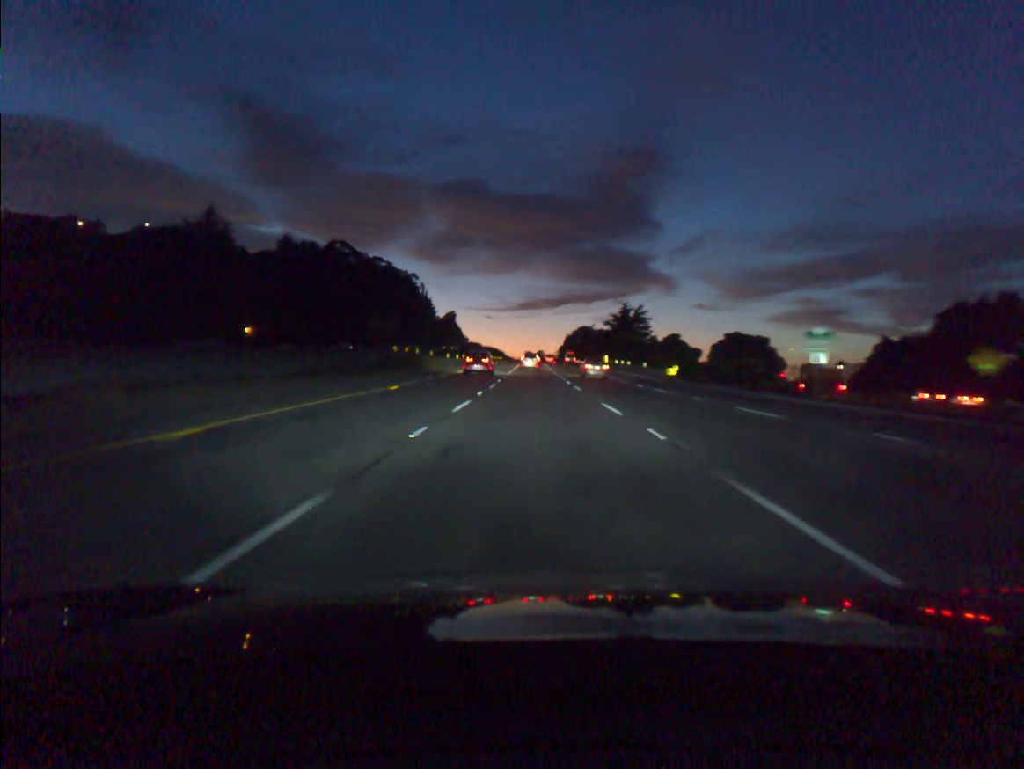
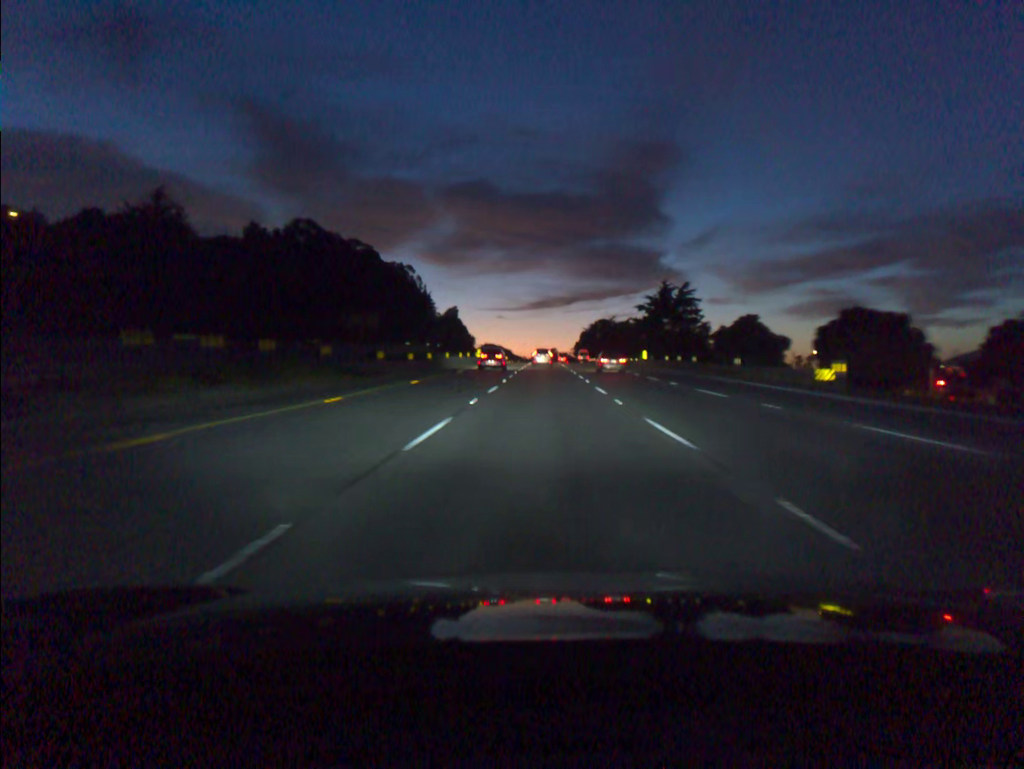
(-0.4, +36.5) m; -1°
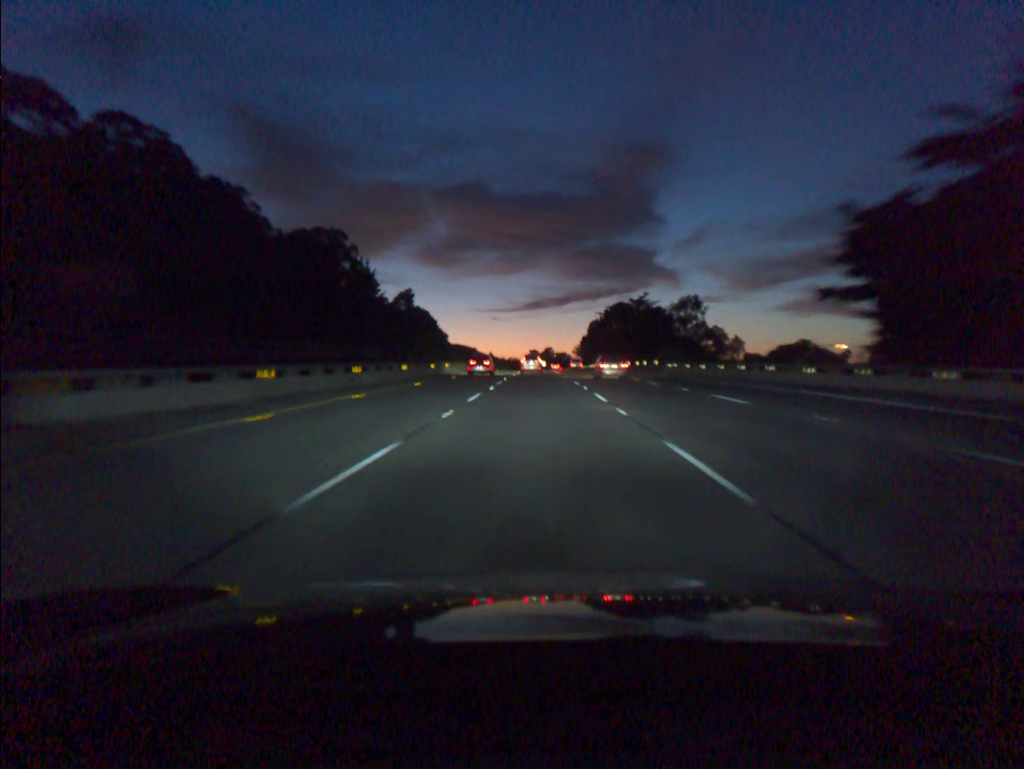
(+0.5, +91.4) m; 0°
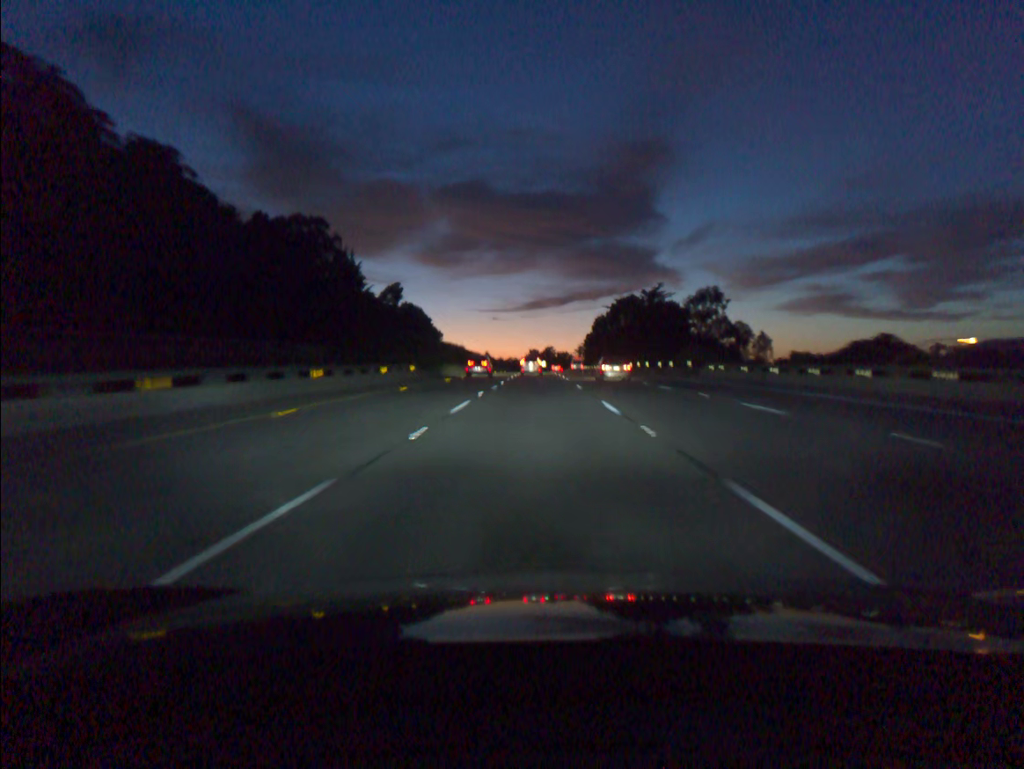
(0.0, +18.3) m; 0°
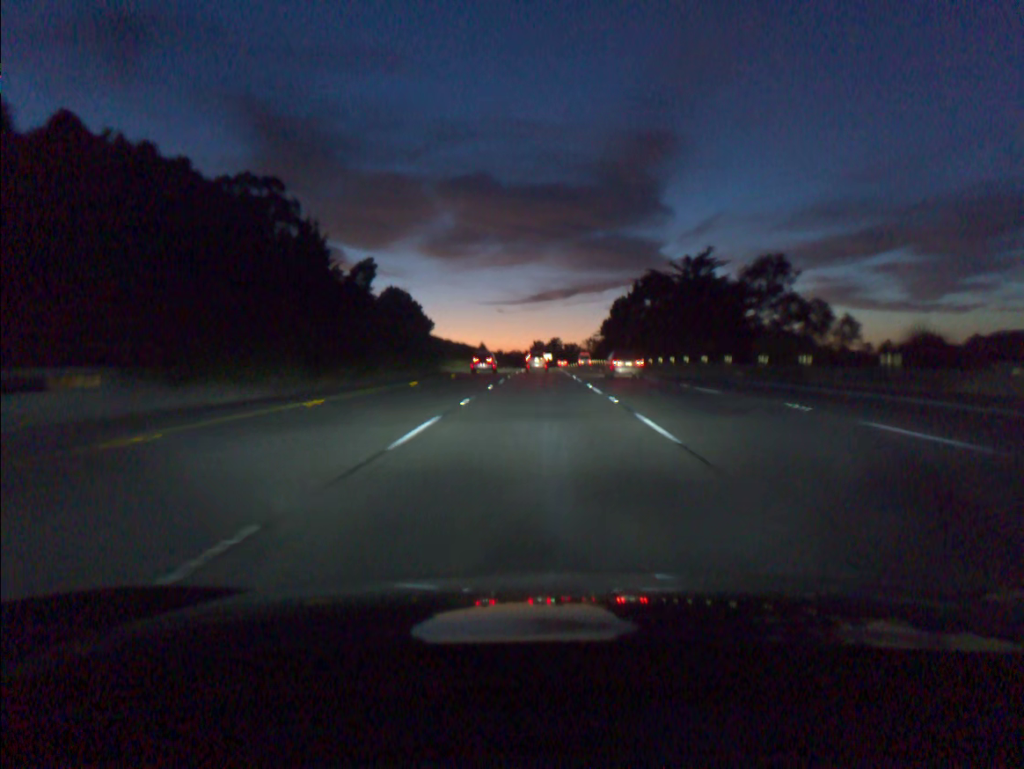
(-0.1, +36.7) m; 0°
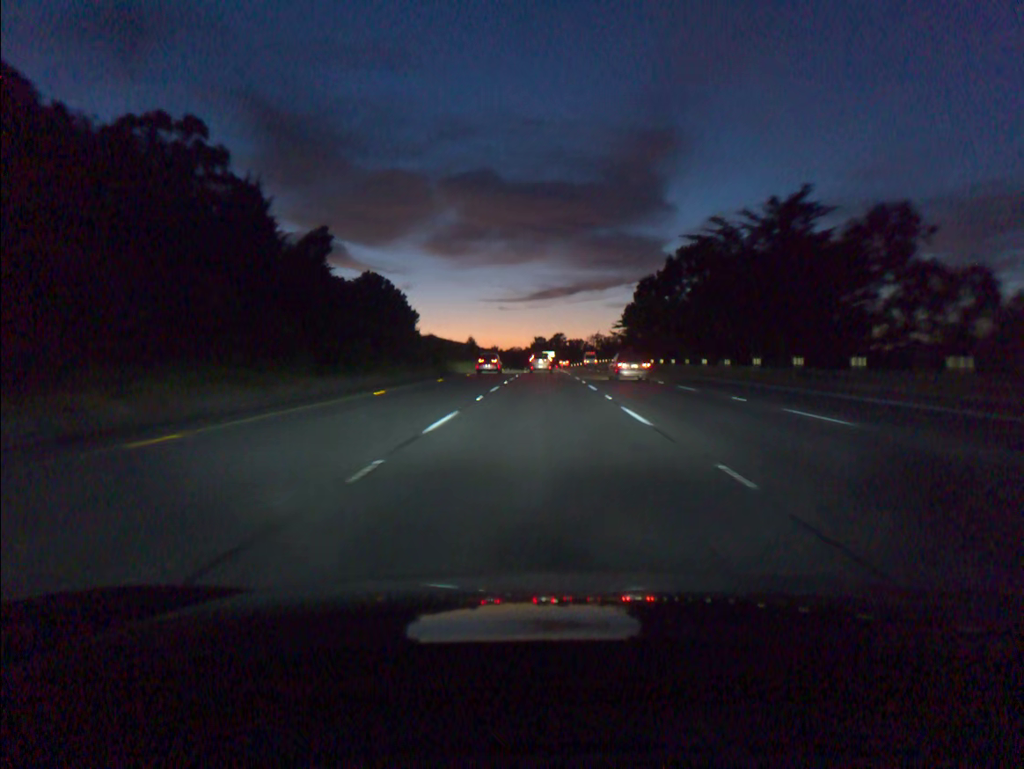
(-0.1, +36.8) m; 0°
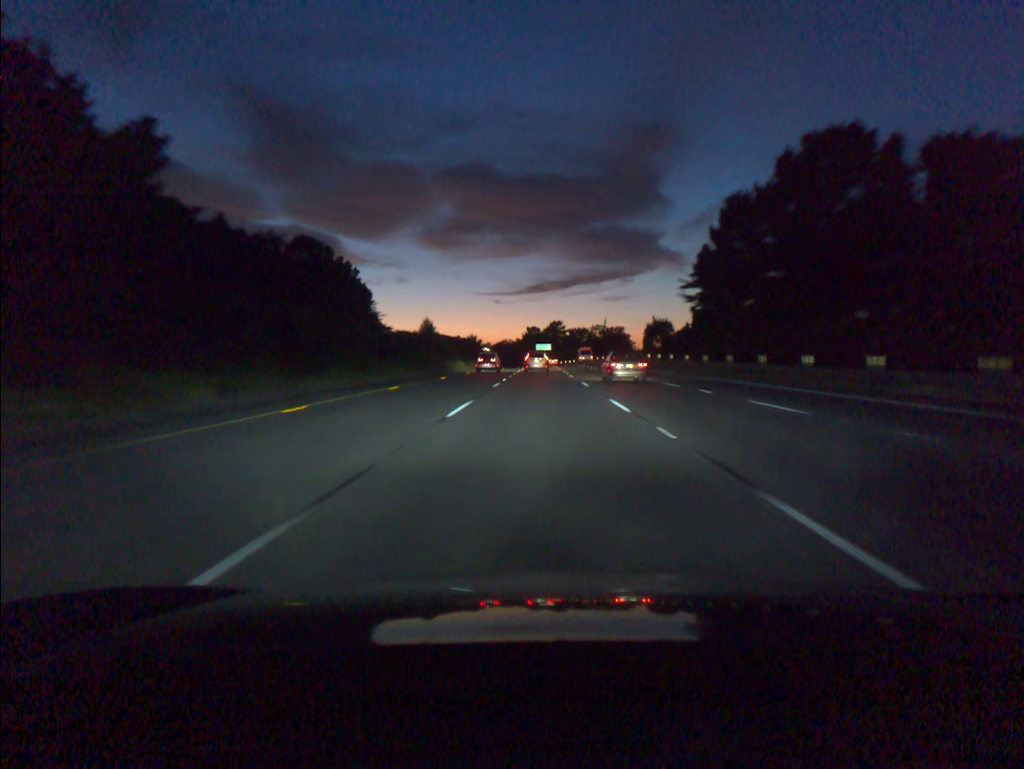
(+0.2, +55.3) m; 0°
